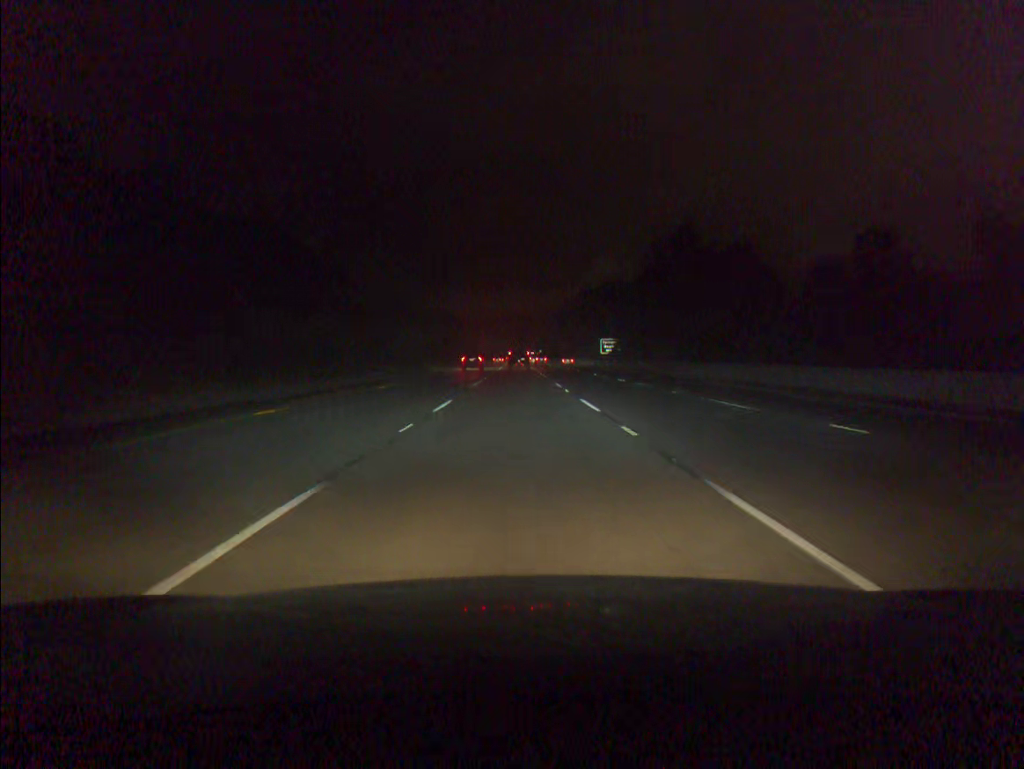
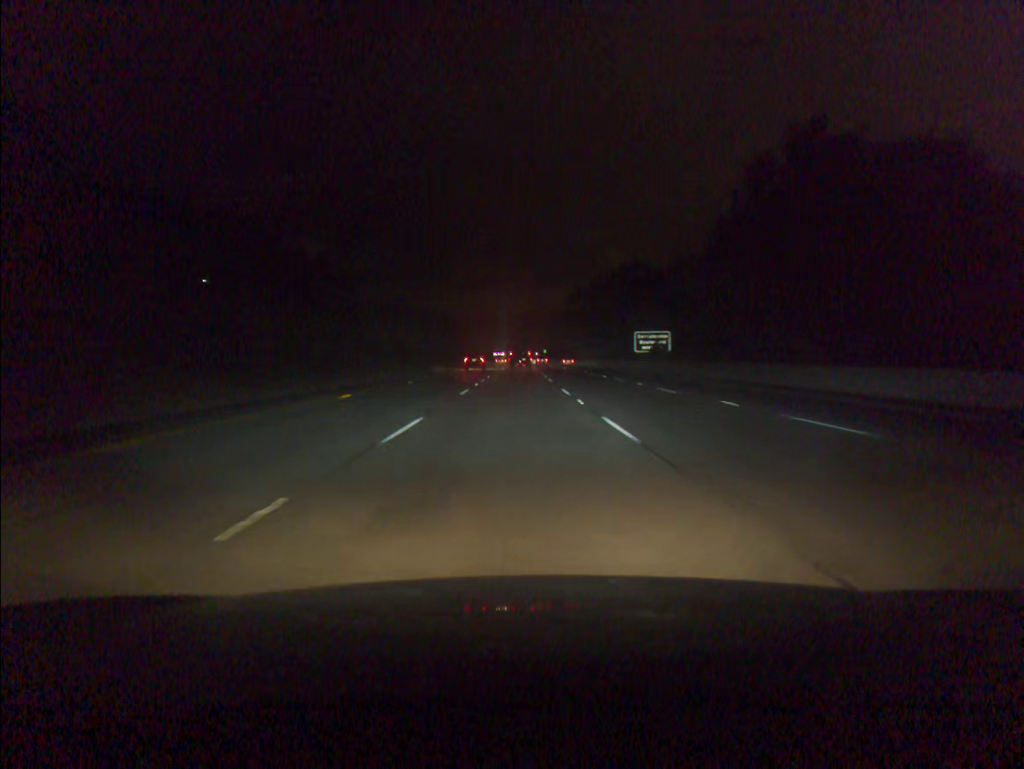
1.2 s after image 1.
(0.0, +35.4) m; 0°
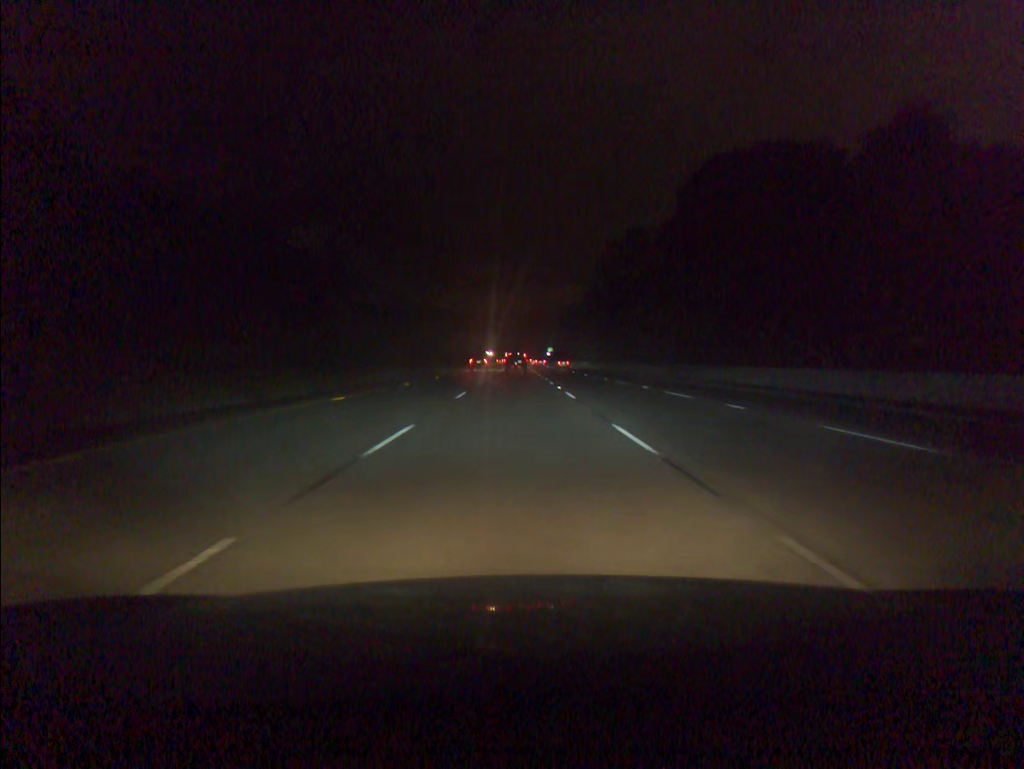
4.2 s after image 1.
(-0.2, +89.0) m; 0°
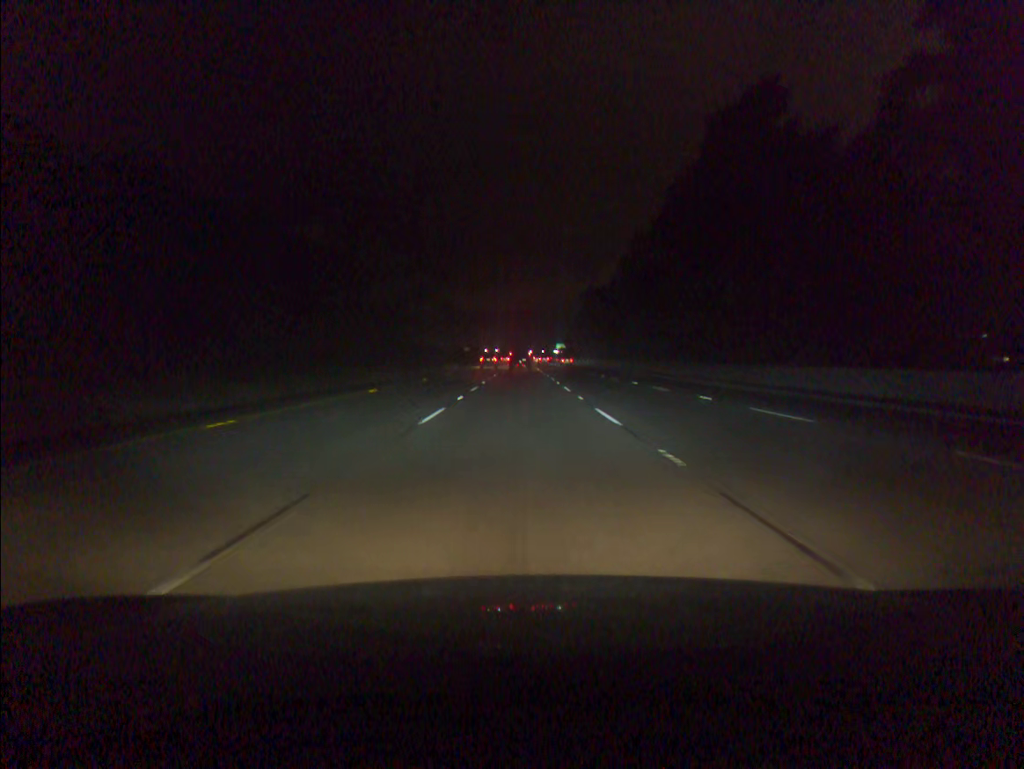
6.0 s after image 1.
(-0.2, +53.7) m; 0°
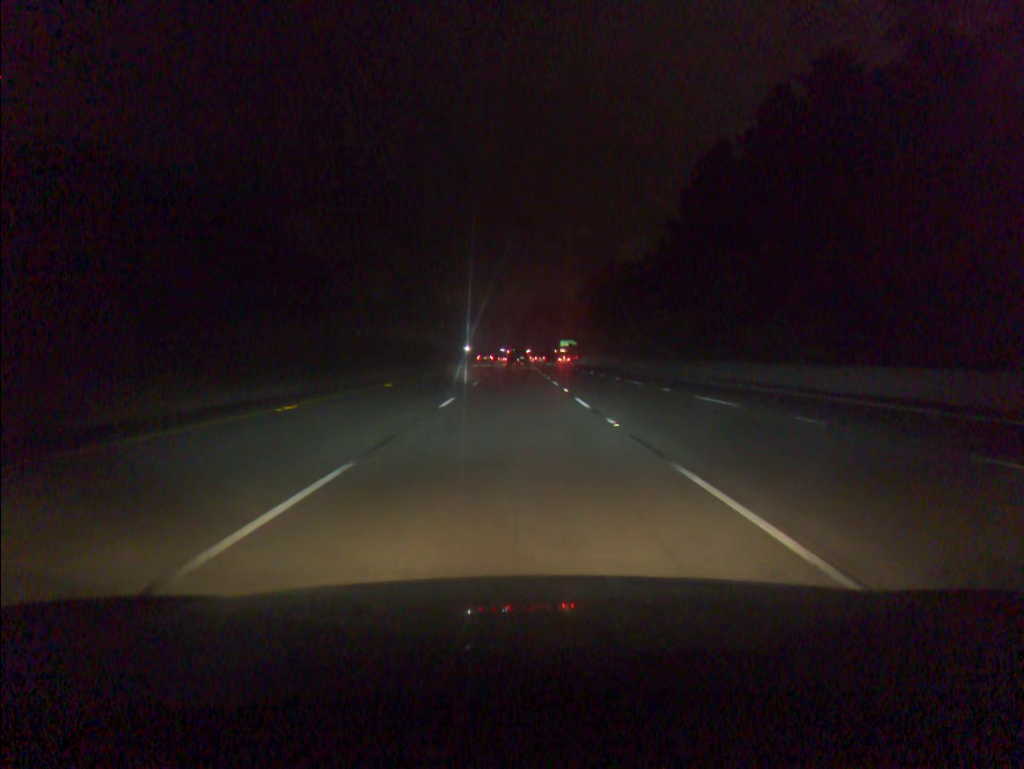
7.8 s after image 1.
(+0.2, +53.8) m; 0°
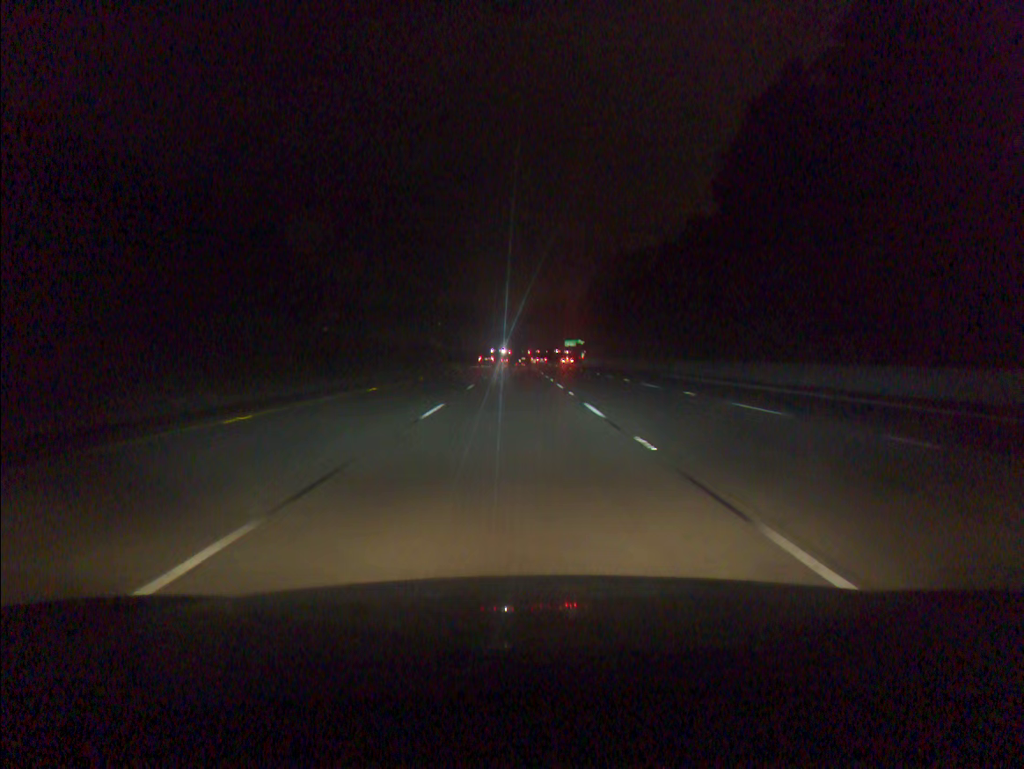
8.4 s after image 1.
(0.0, +17.9) m; 0°
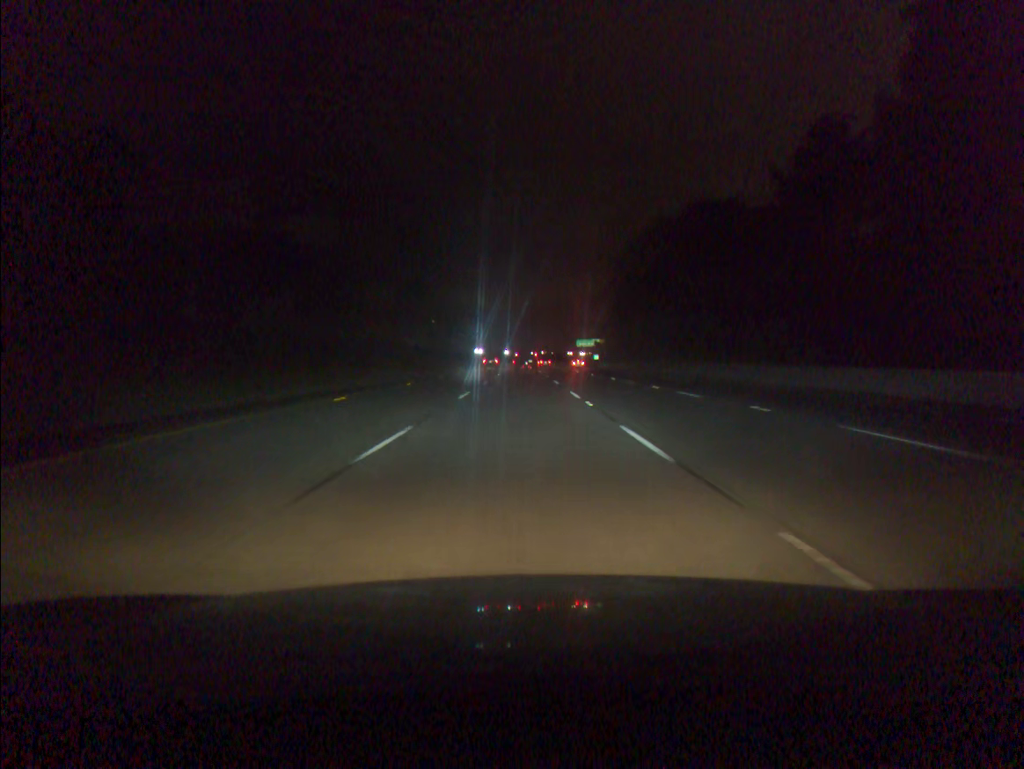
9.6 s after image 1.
(-0.1, +35.8) m; 0°
